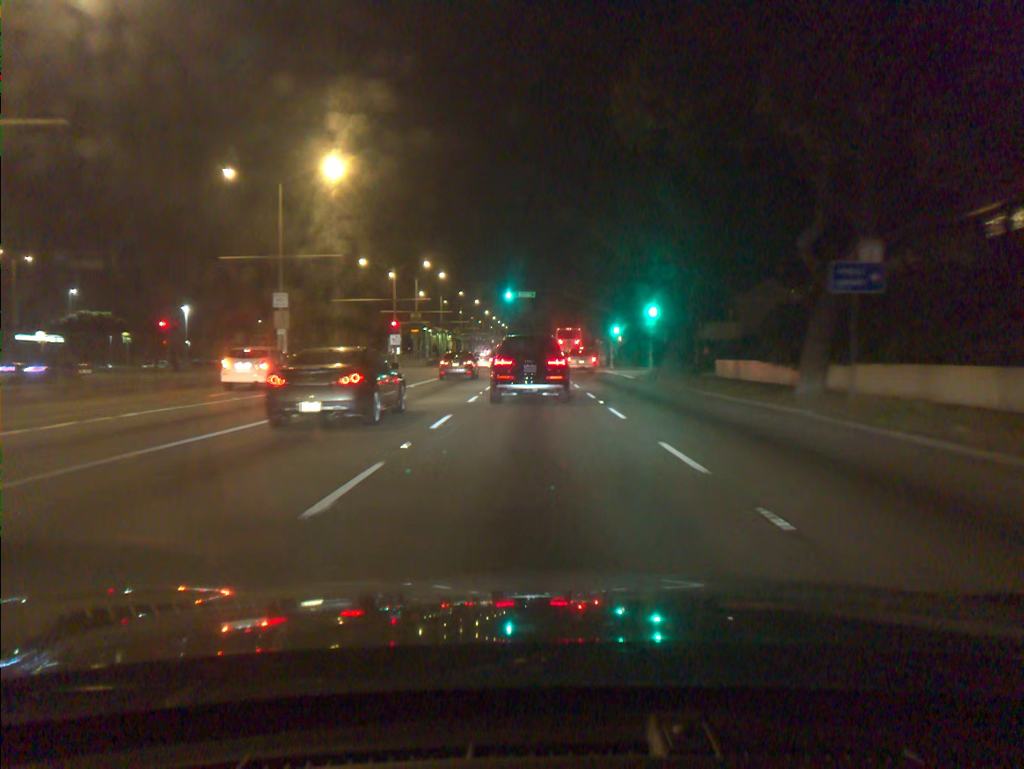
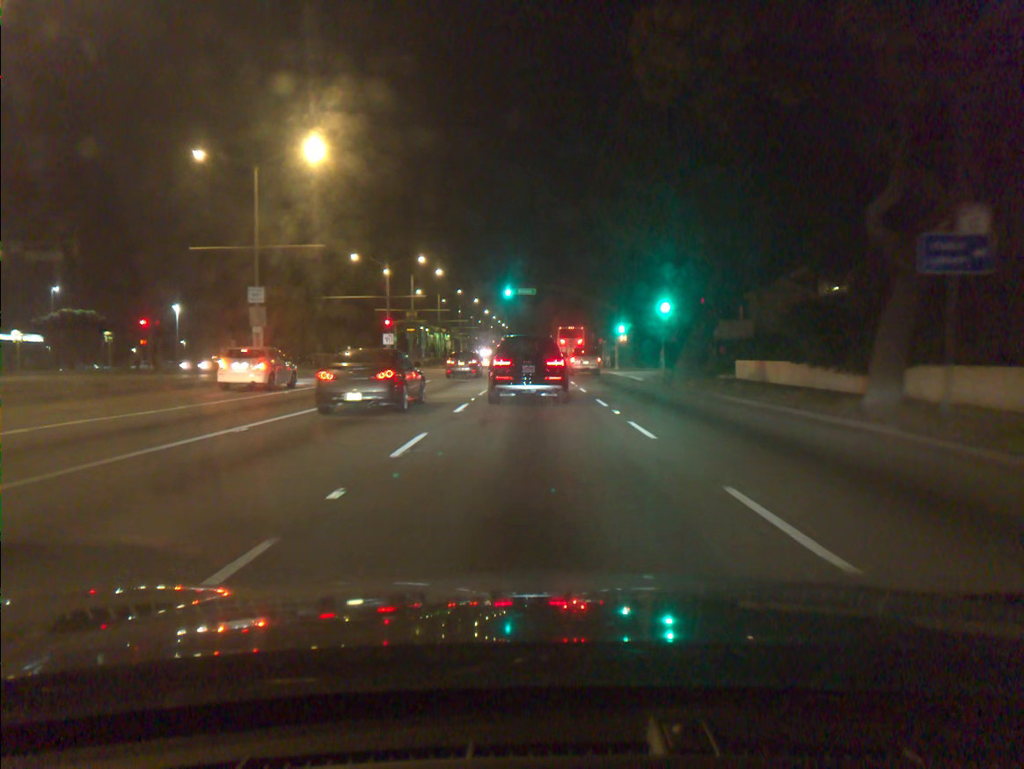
(0.0, +3.7) m; 0°
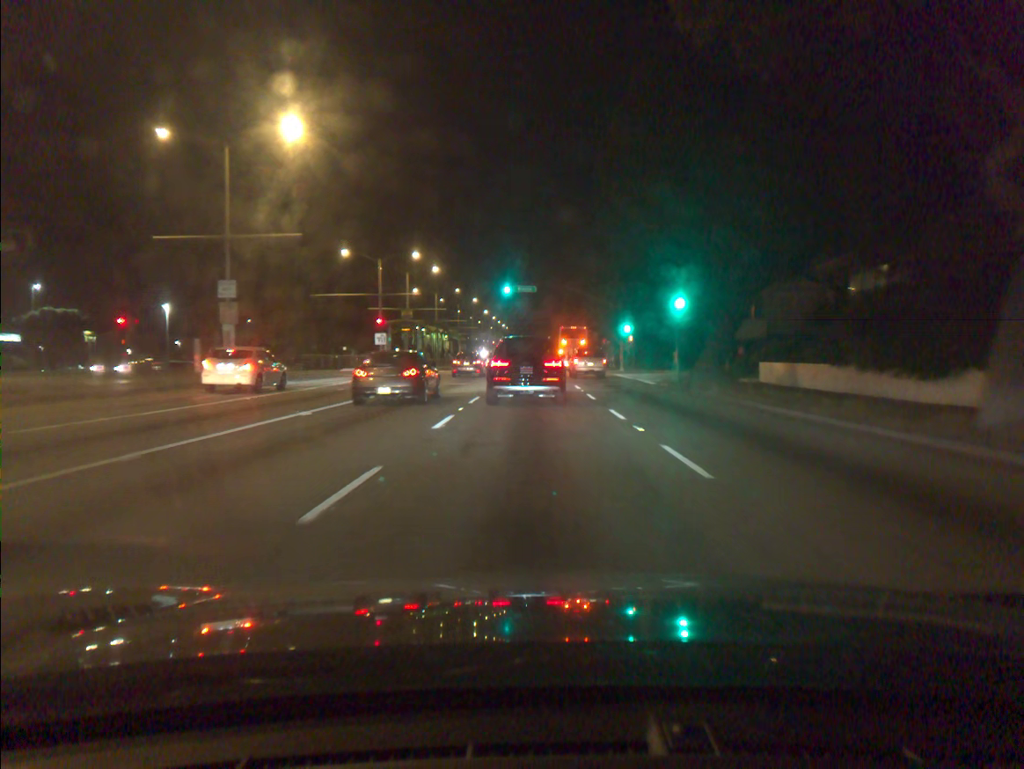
(0.0, +3.6) m; 0°
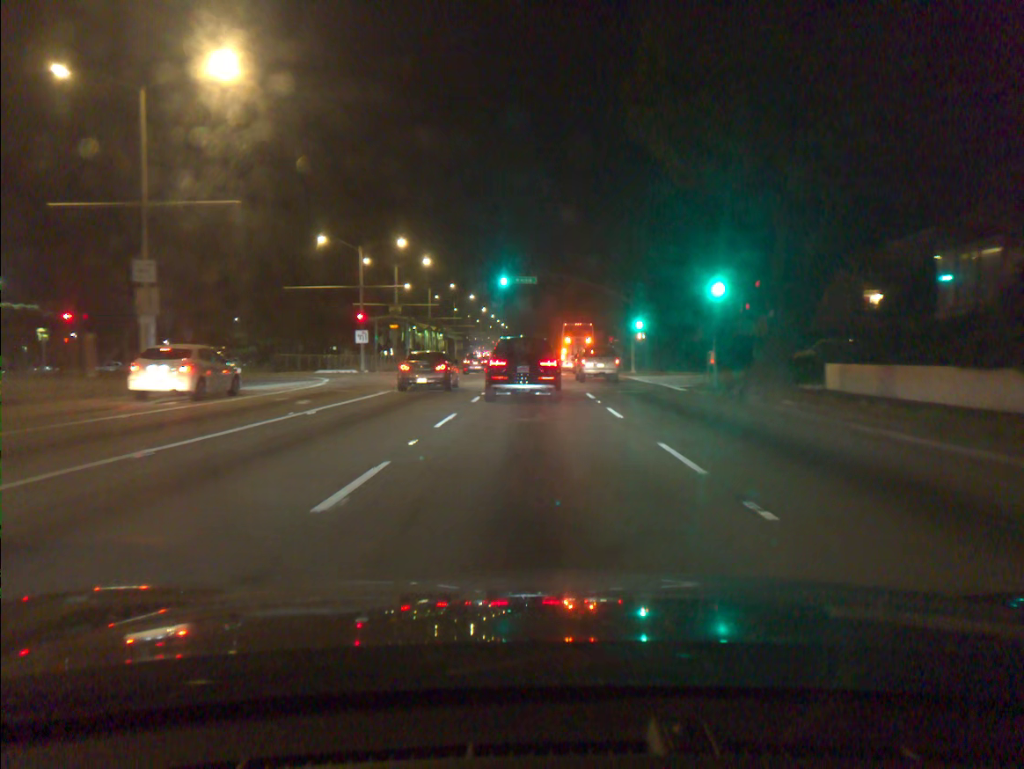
(0.0, +6.9) m; 0°
